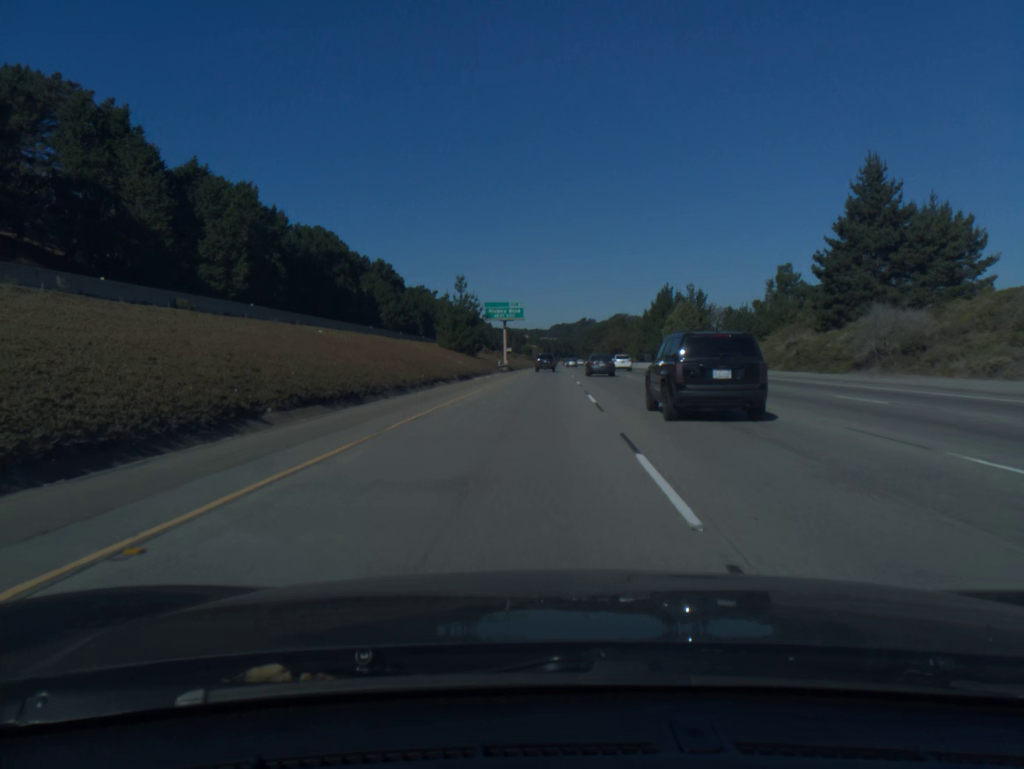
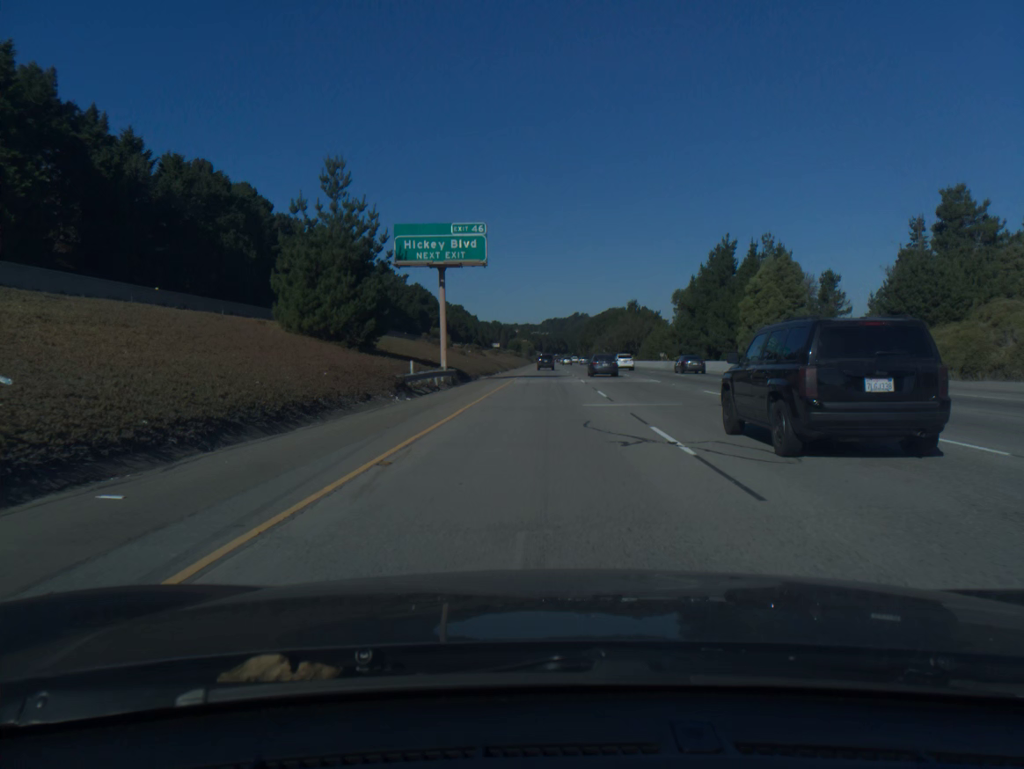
(+0.4, +54.3) m; +1°
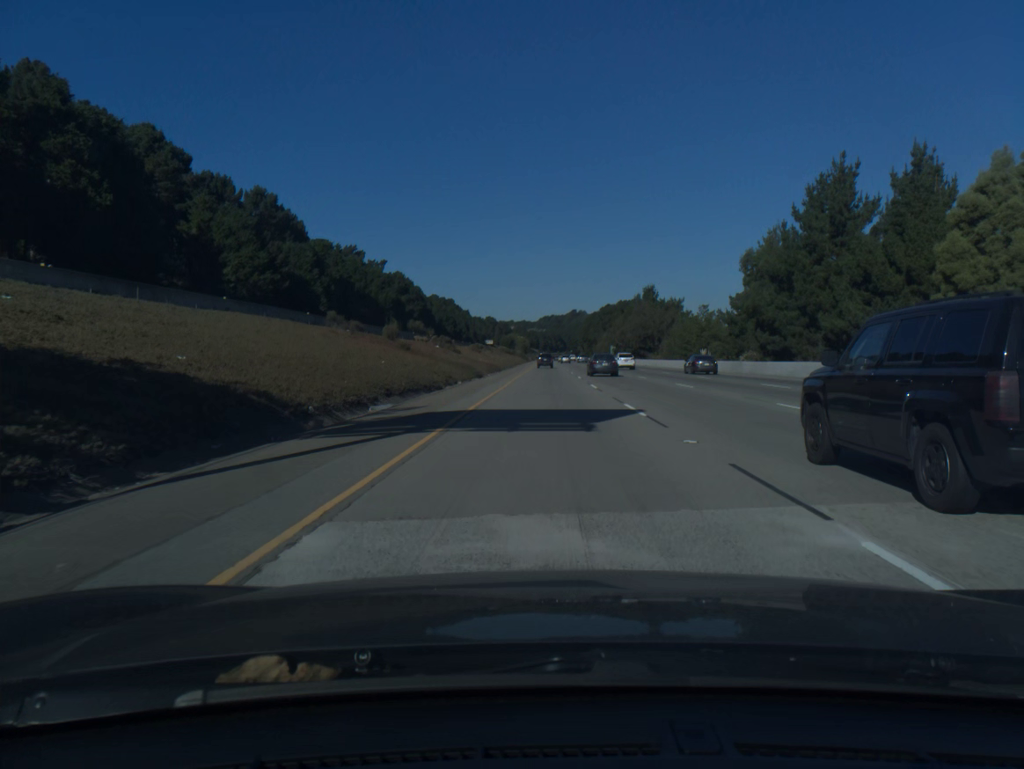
(+0.1, +37.4) m; 0°
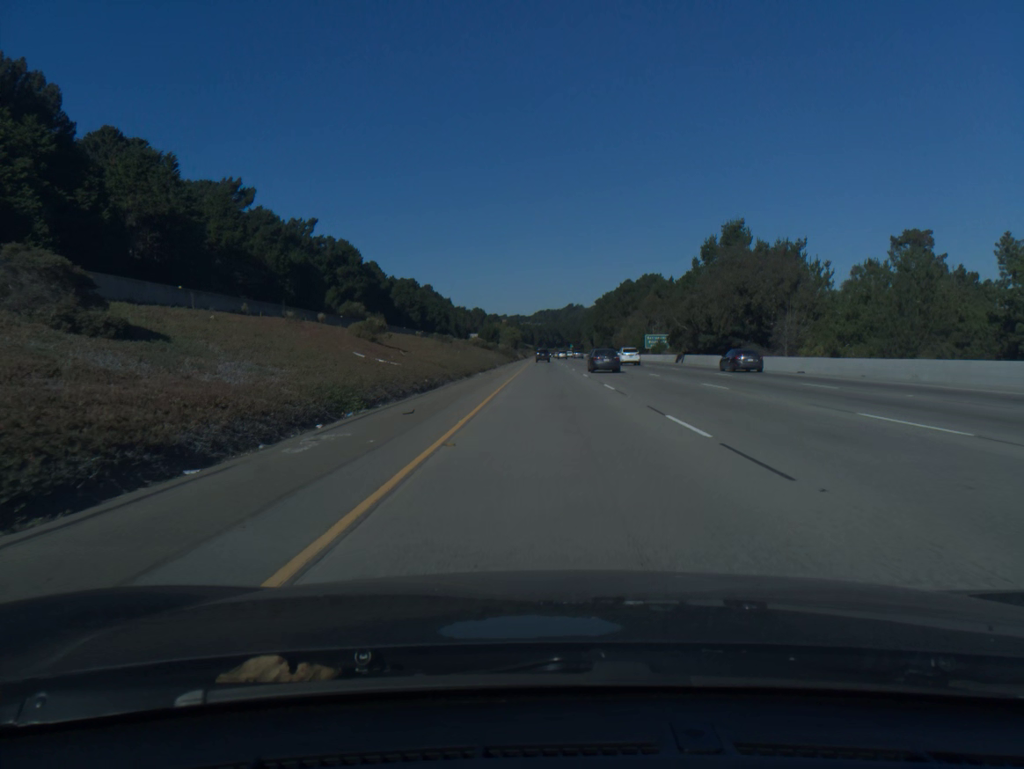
(+0.1, +77.6) m; 0°
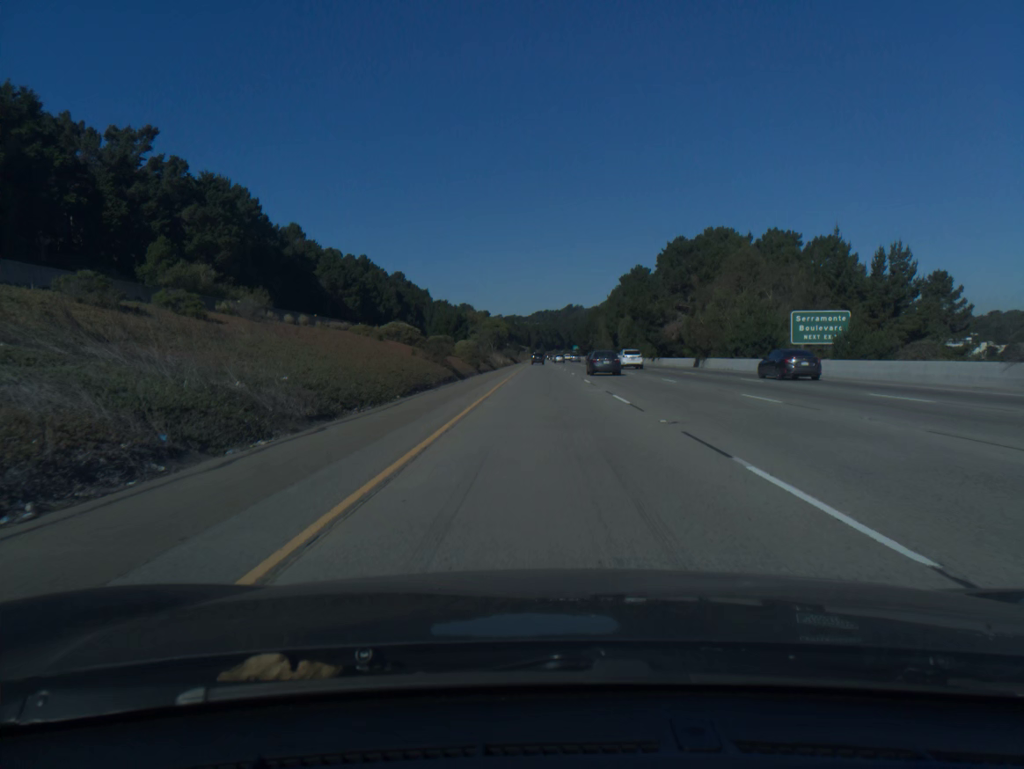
(+0.1, +79.6) m; 0°
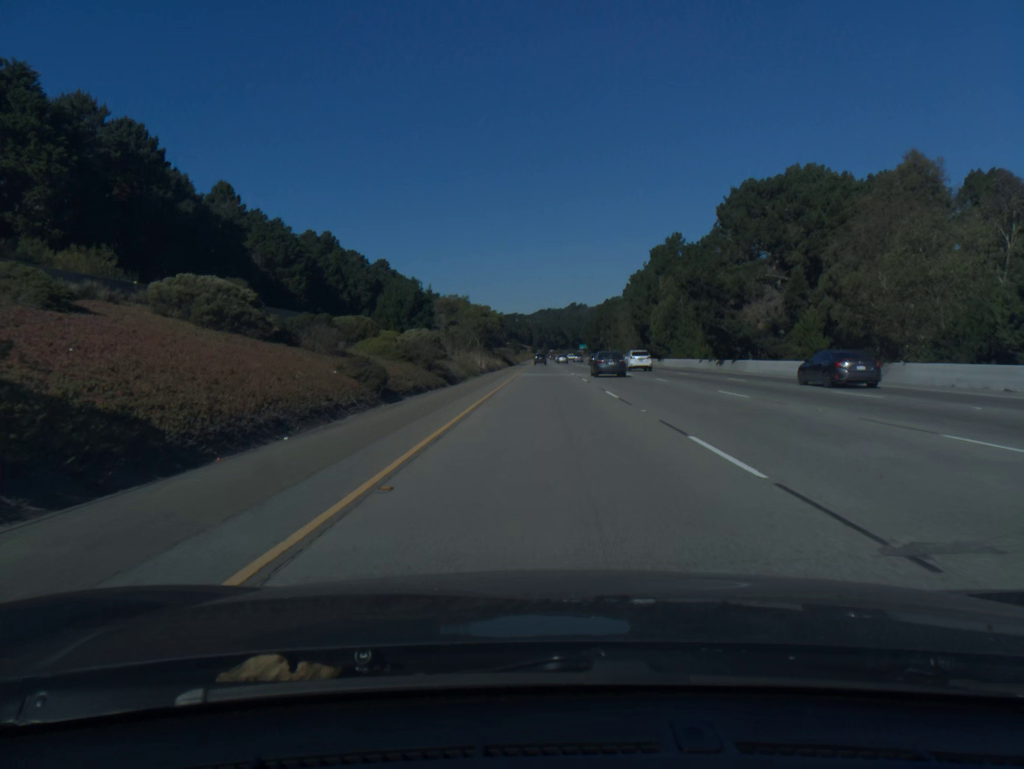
(-0.1, +40.5) m; 0°
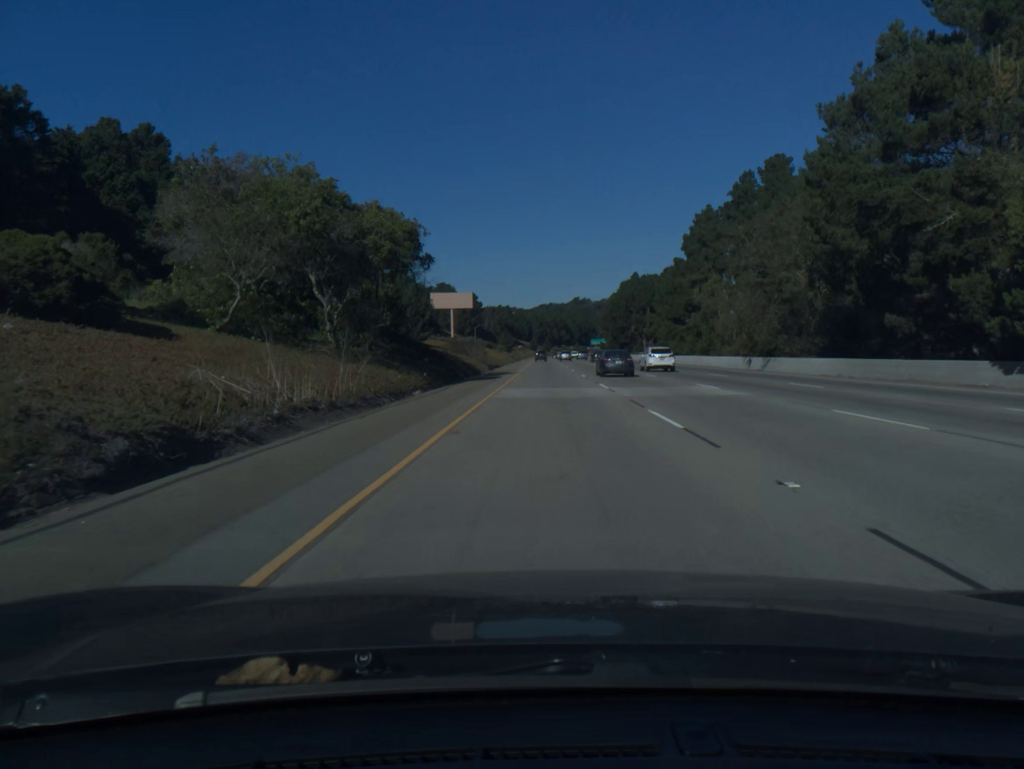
(0.0, +82.7) m; 0°
